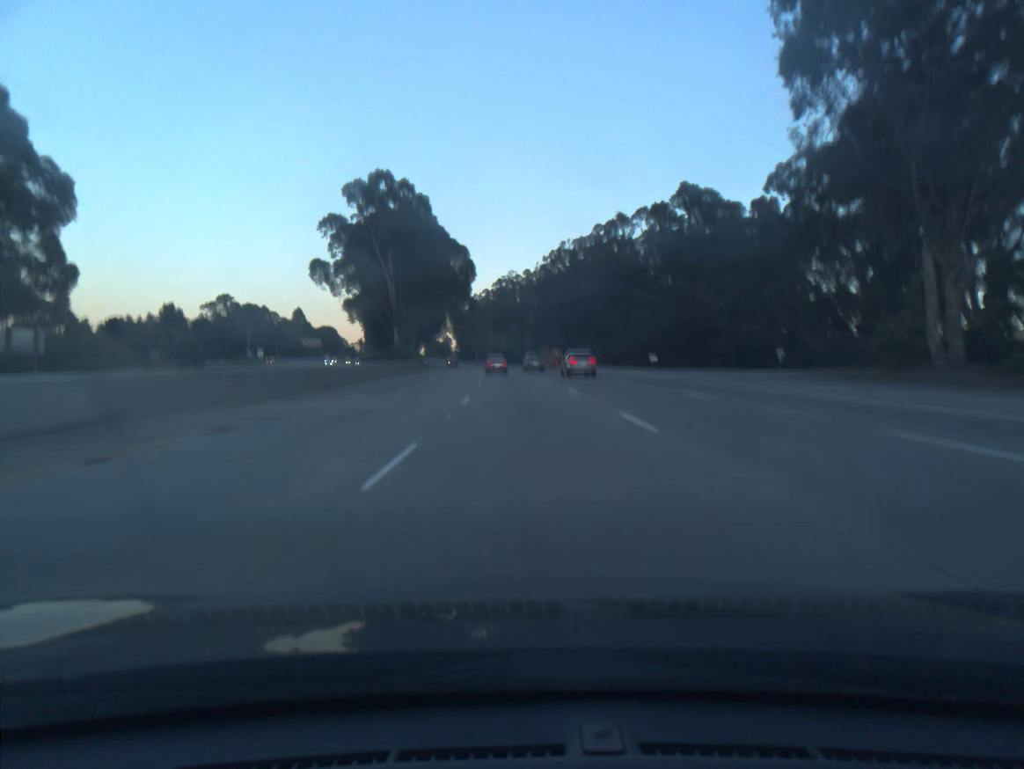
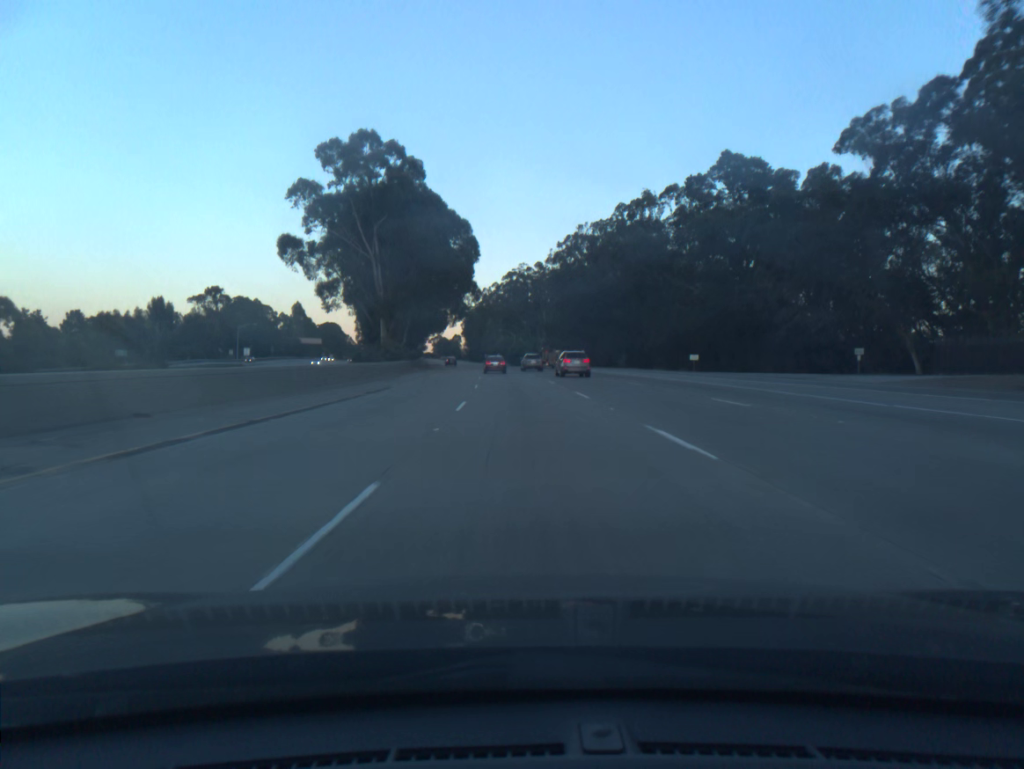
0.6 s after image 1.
(-0.1, +18.0) m; -1°
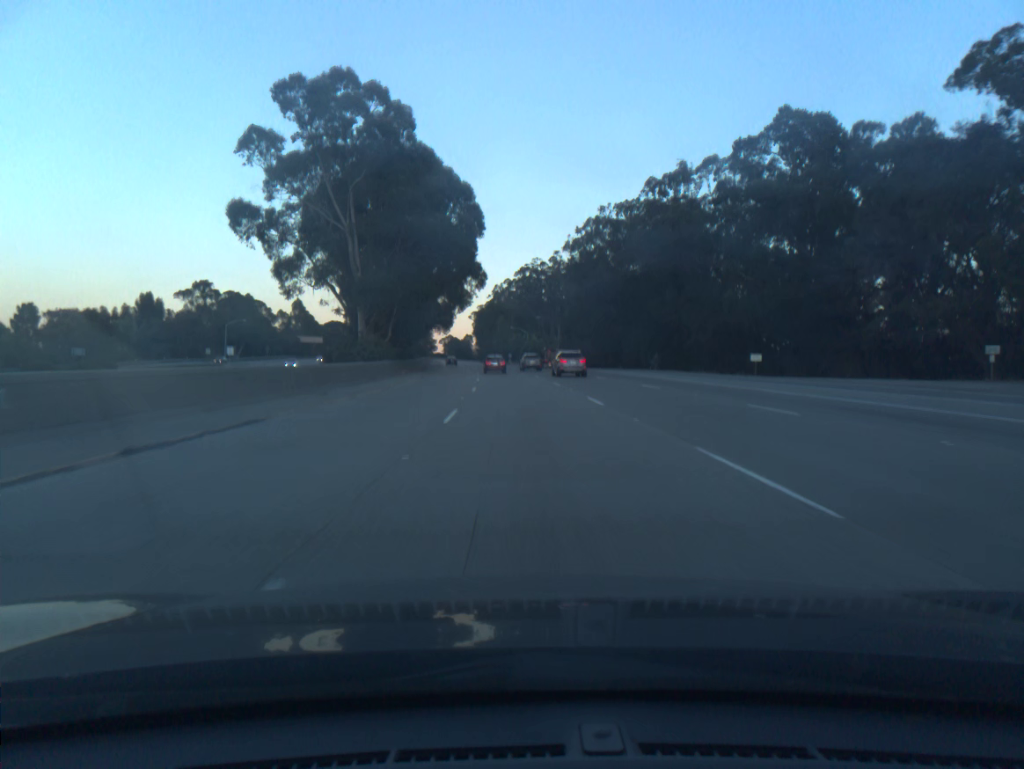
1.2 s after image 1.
(-0.1, +18.0) m; -1°
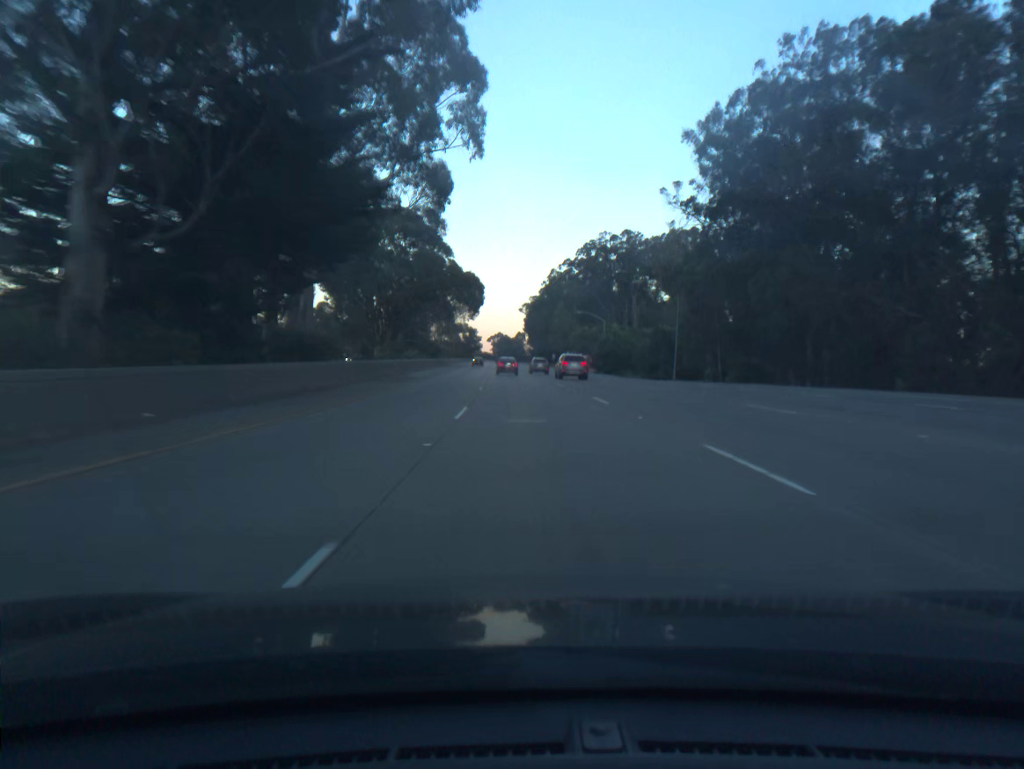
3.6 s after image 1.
(-2.5, +72.0) m; -4°
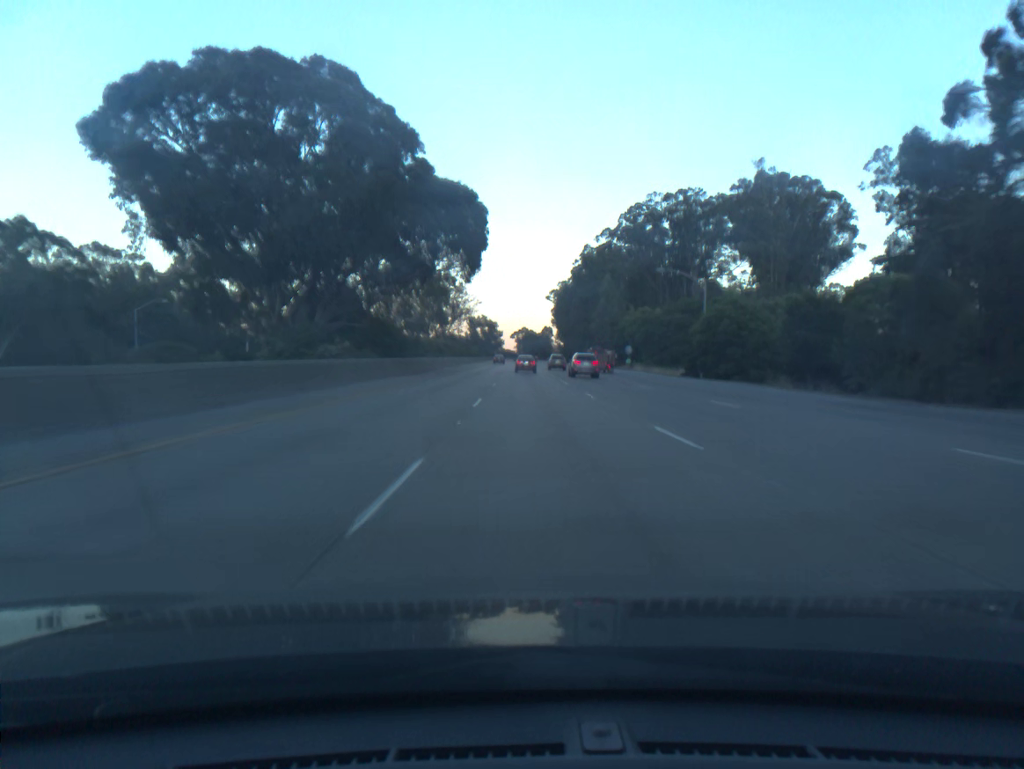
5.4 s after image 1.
(-1.0, +54.2) m; -2°
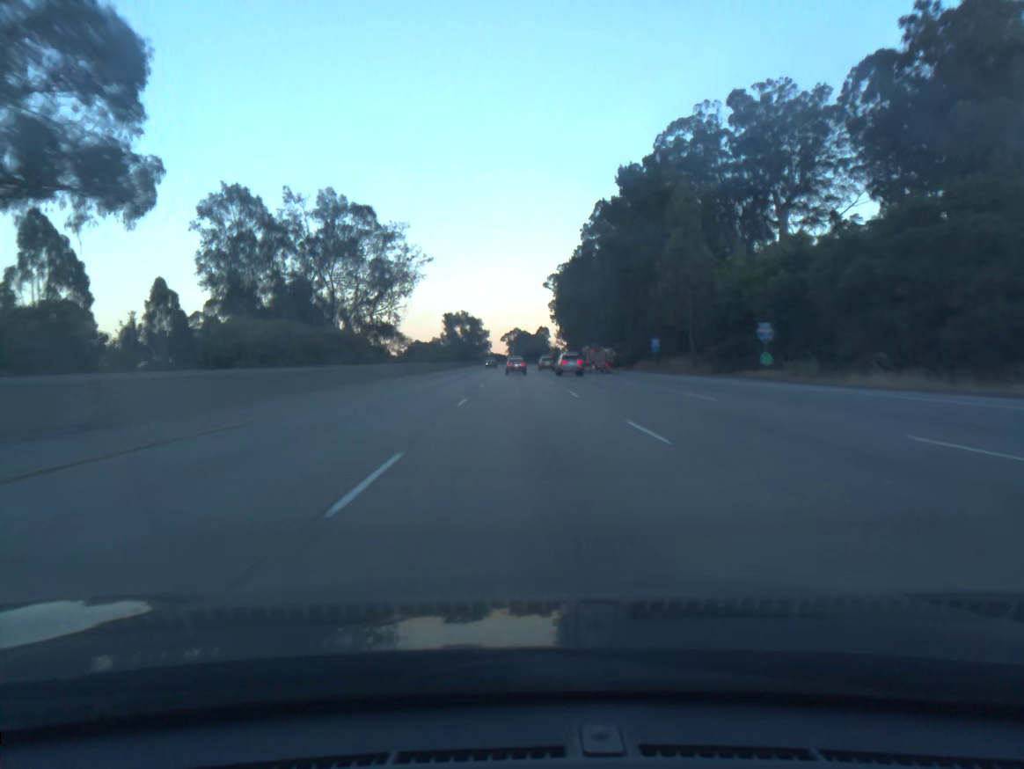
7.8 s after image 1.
(+0.2, +72.7) m; +1°
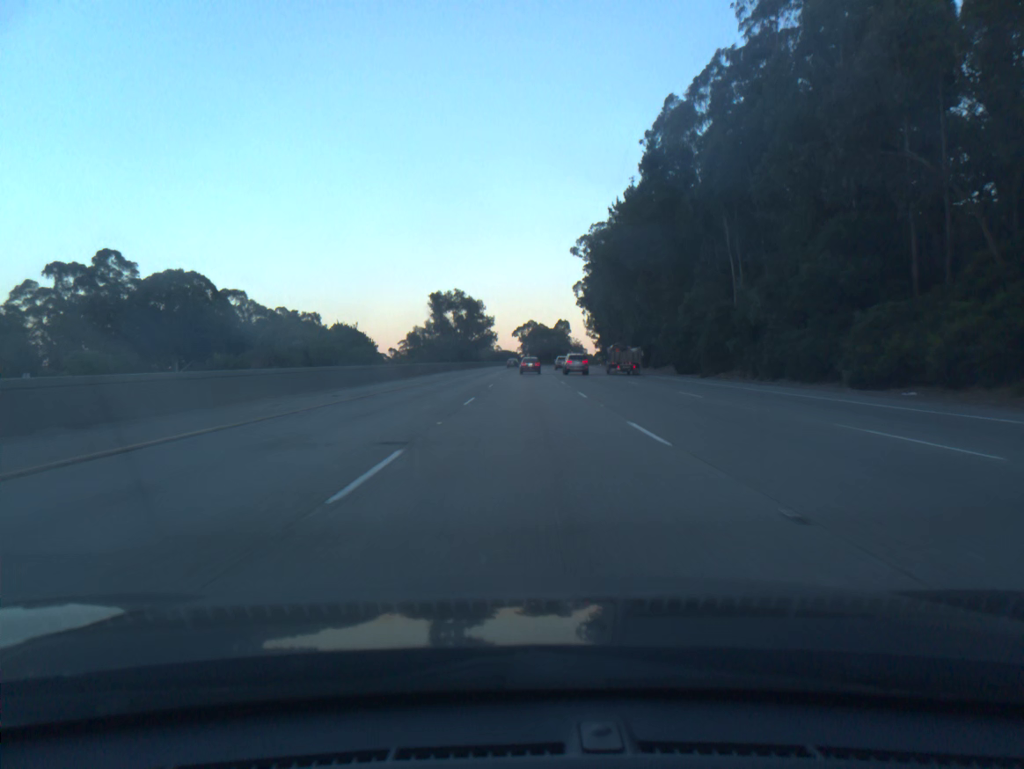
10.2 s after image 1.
(-0.7, +73.0) m; -1°
